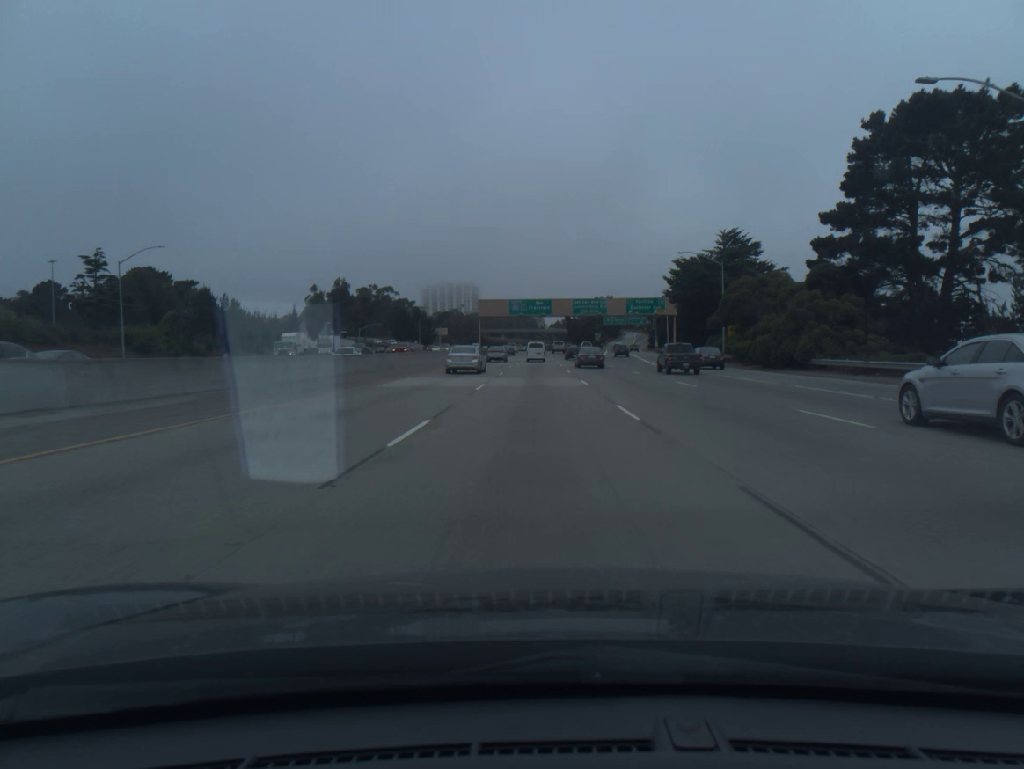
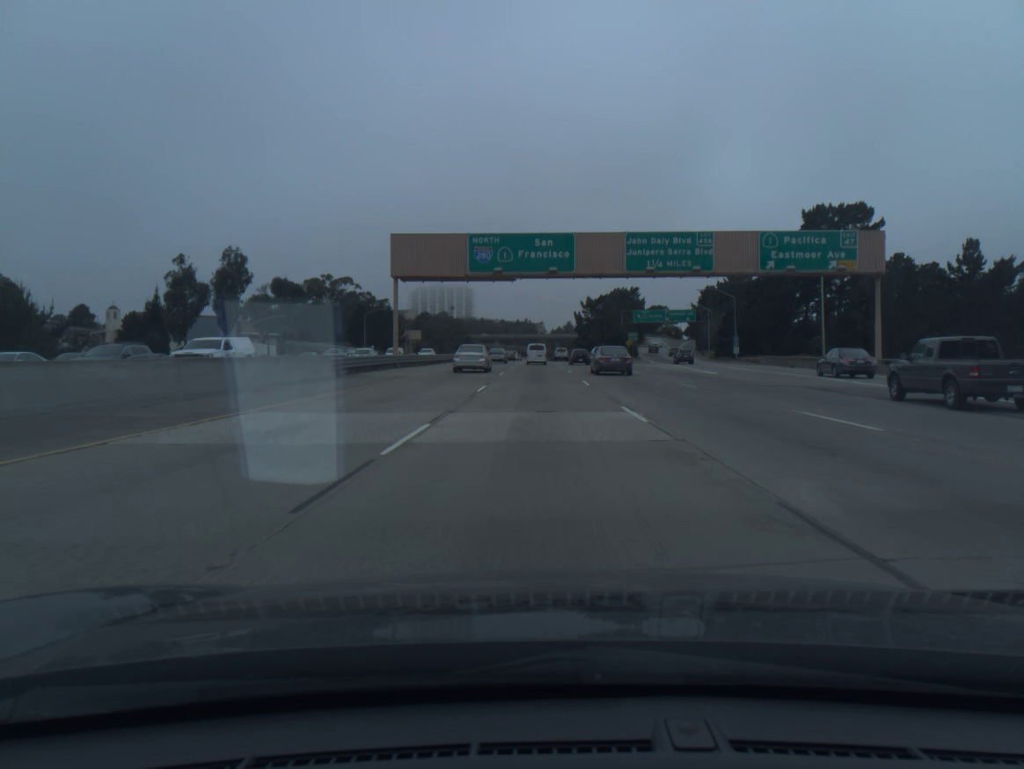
(-0.1, +73.4) m; 0°
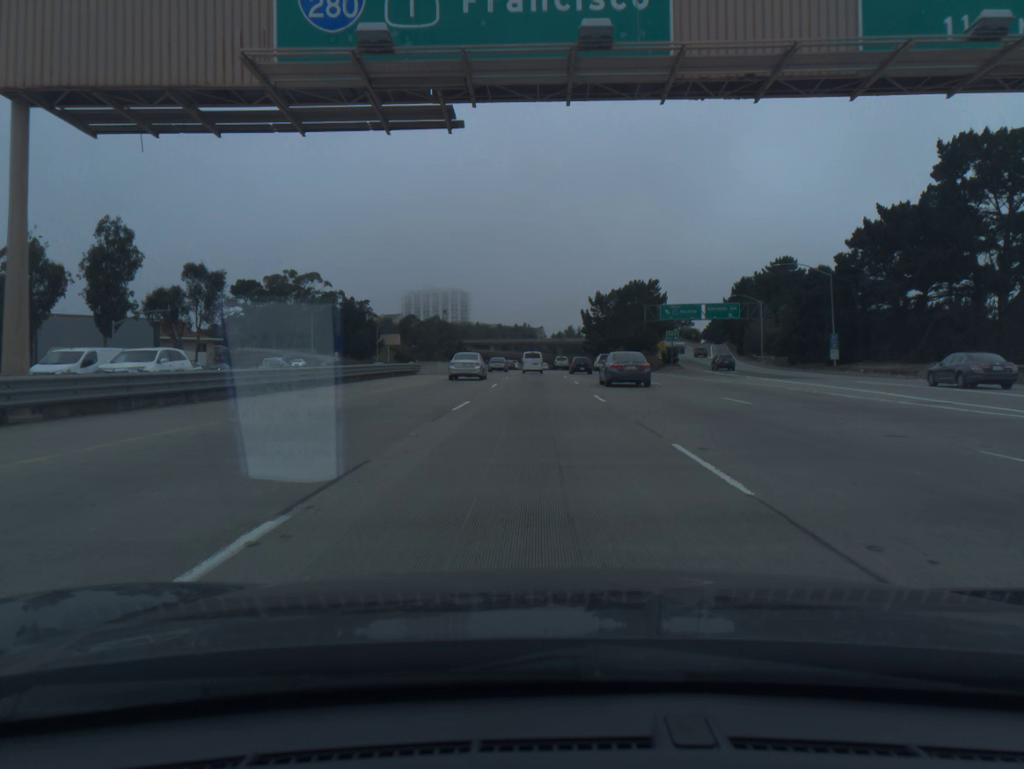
(0.0, +36.3) m; 0°
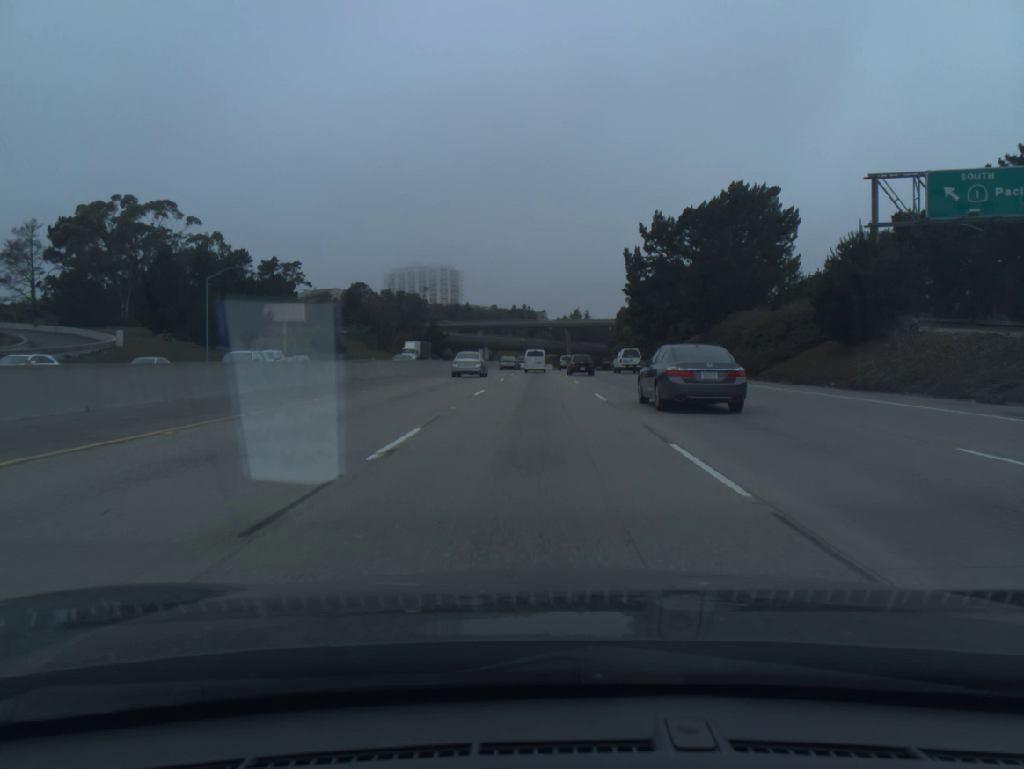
(-0.1, +89.6) m; 0°
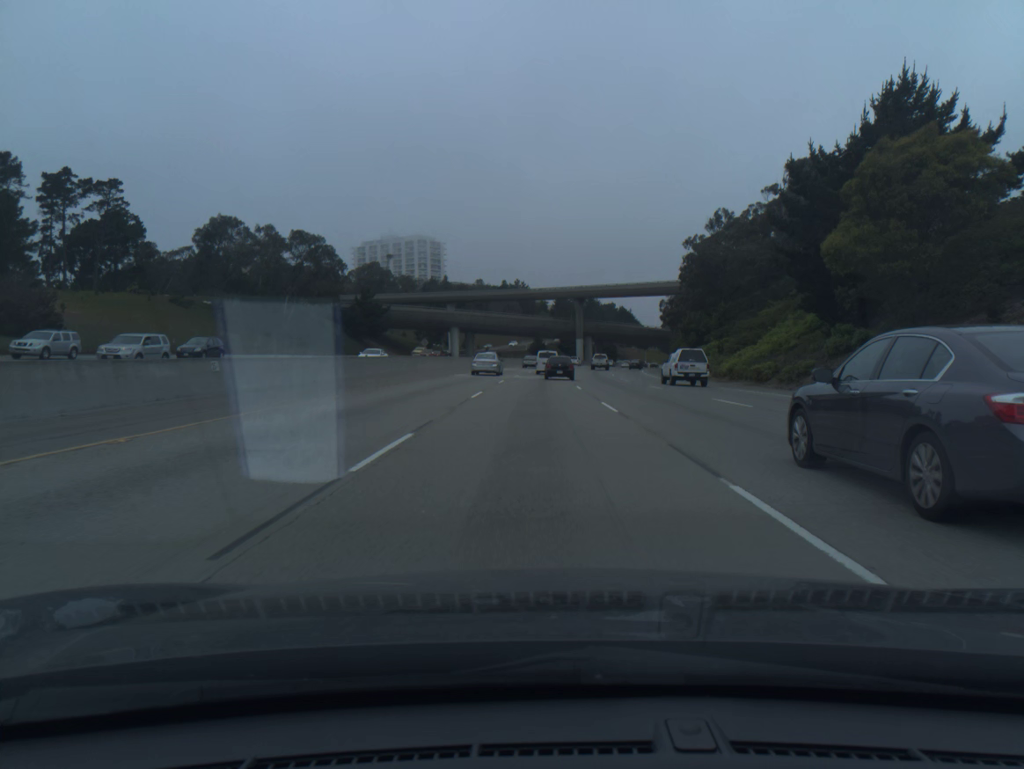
(+0.1, +88.7) m; 0°
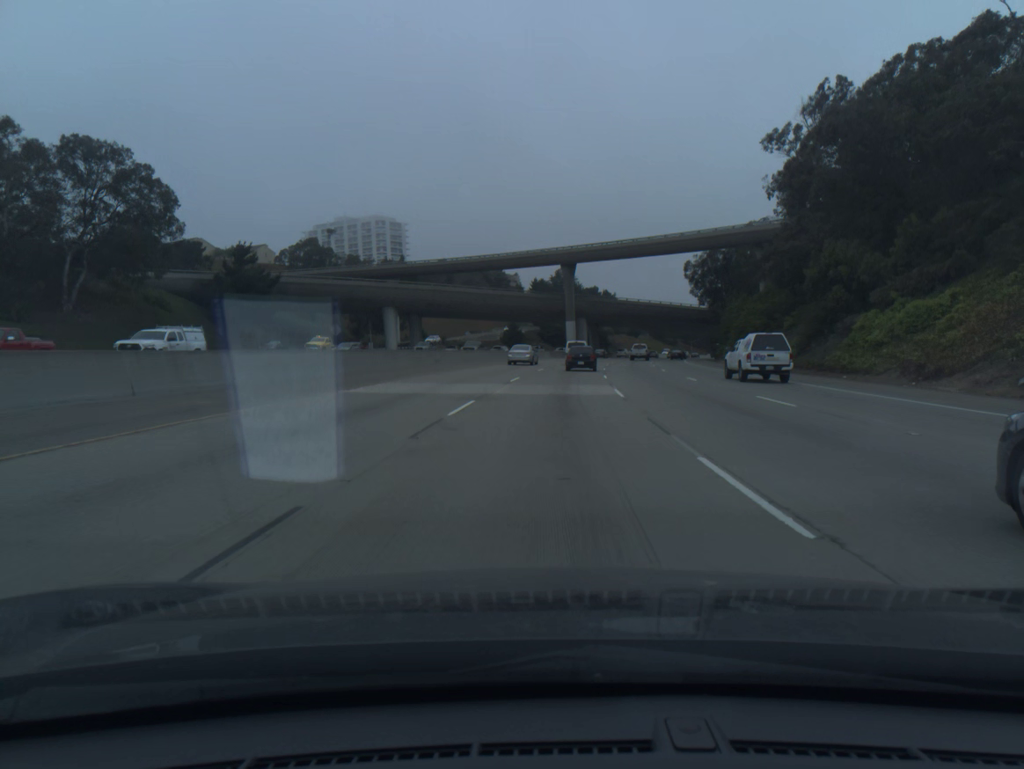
(+0.3, +52.1) m; +1°
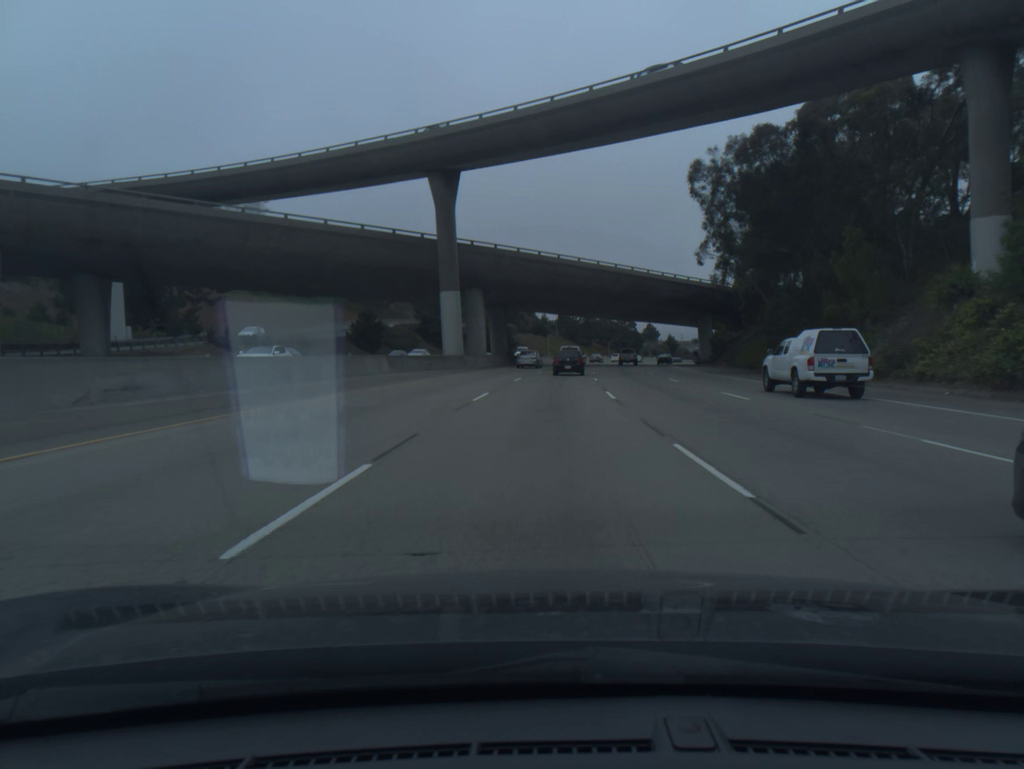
(+4.1, +67.6) m; +7°
